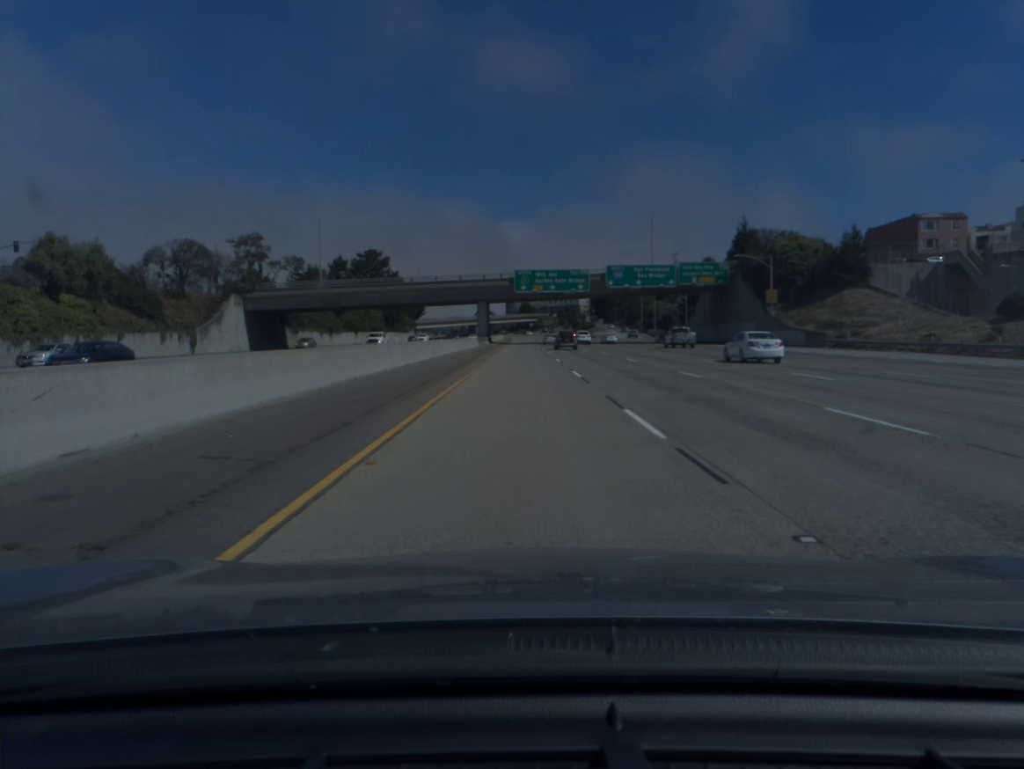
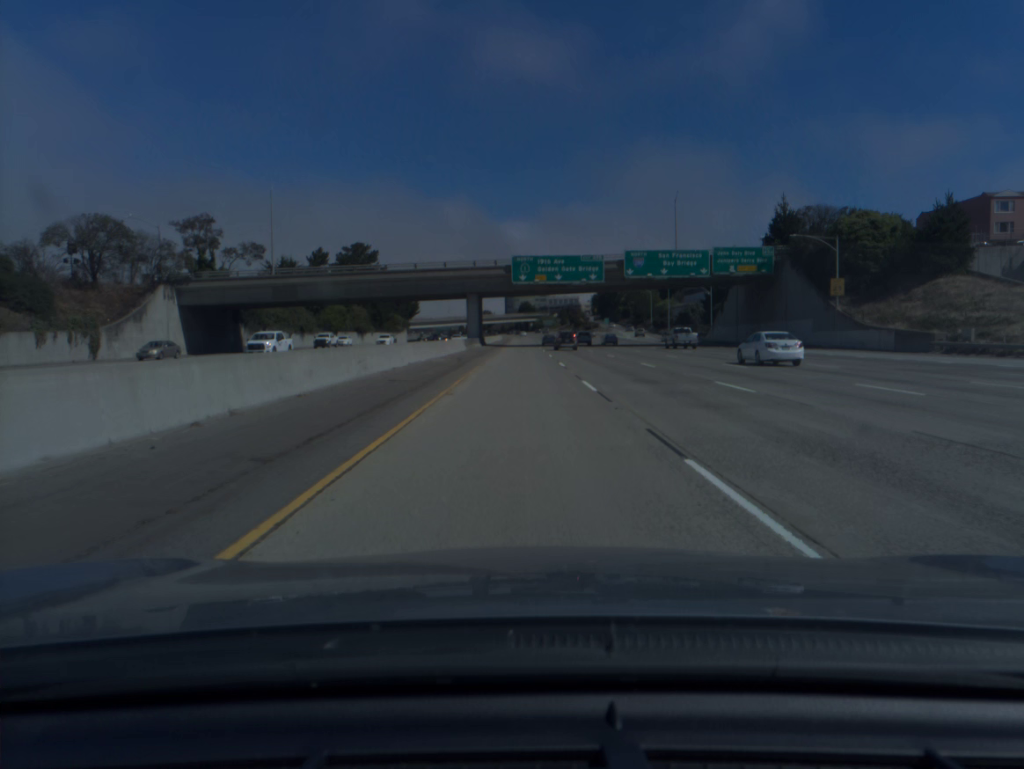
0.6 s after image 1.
(0.0, +20.2) m; 0°
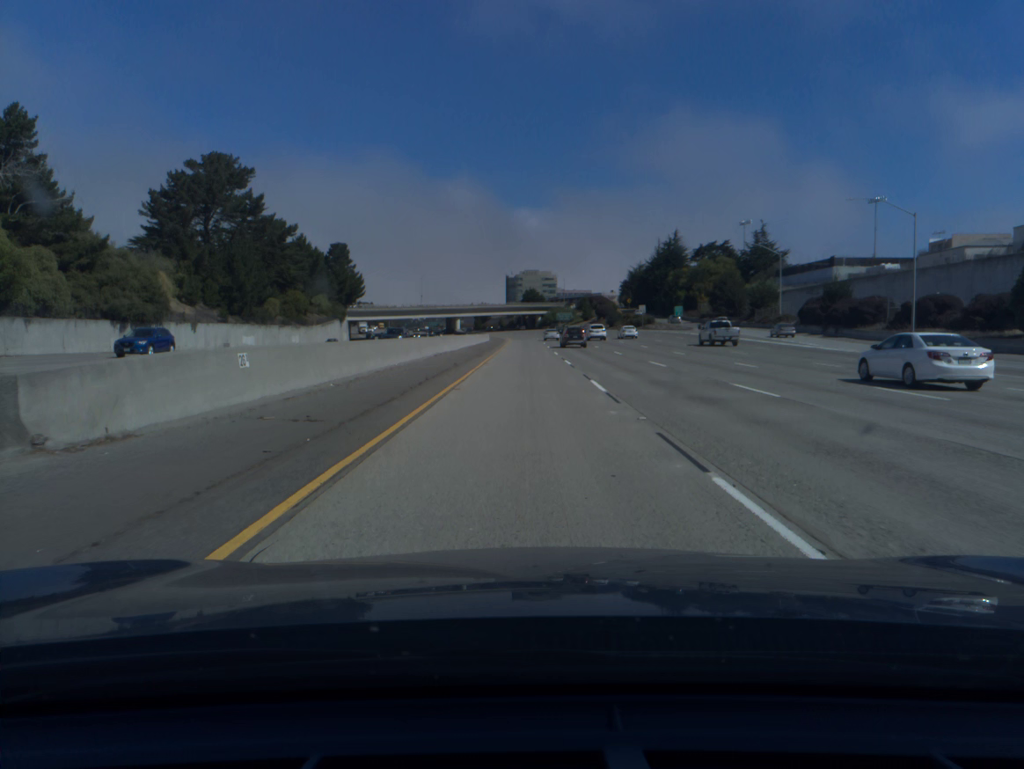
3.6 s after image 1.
(-0.3, +100.7) m; 0°
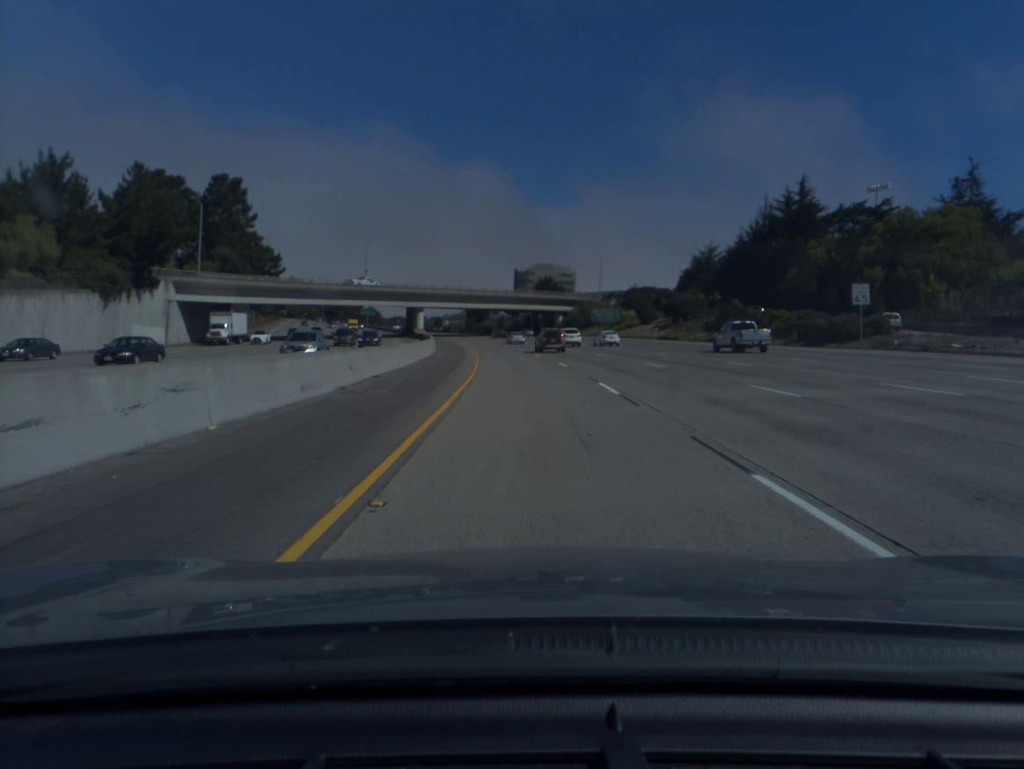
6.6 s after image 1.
(-0.2, +100.2) m; -1°
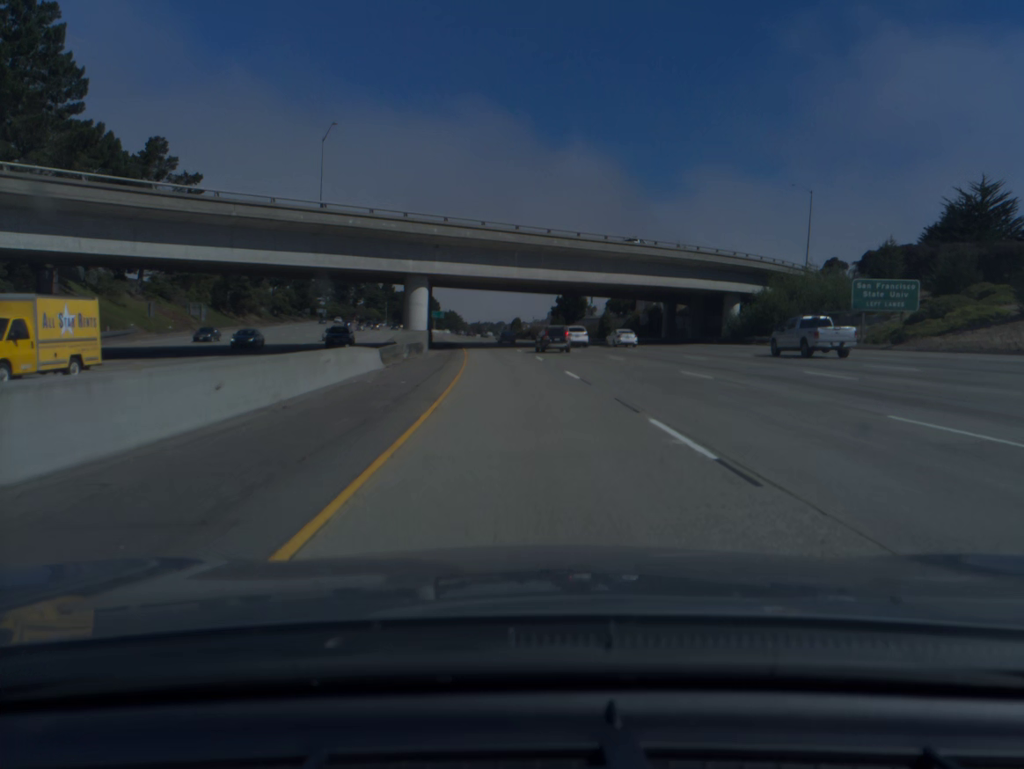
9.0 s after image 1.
(-3.9, +79.8) m; -6°
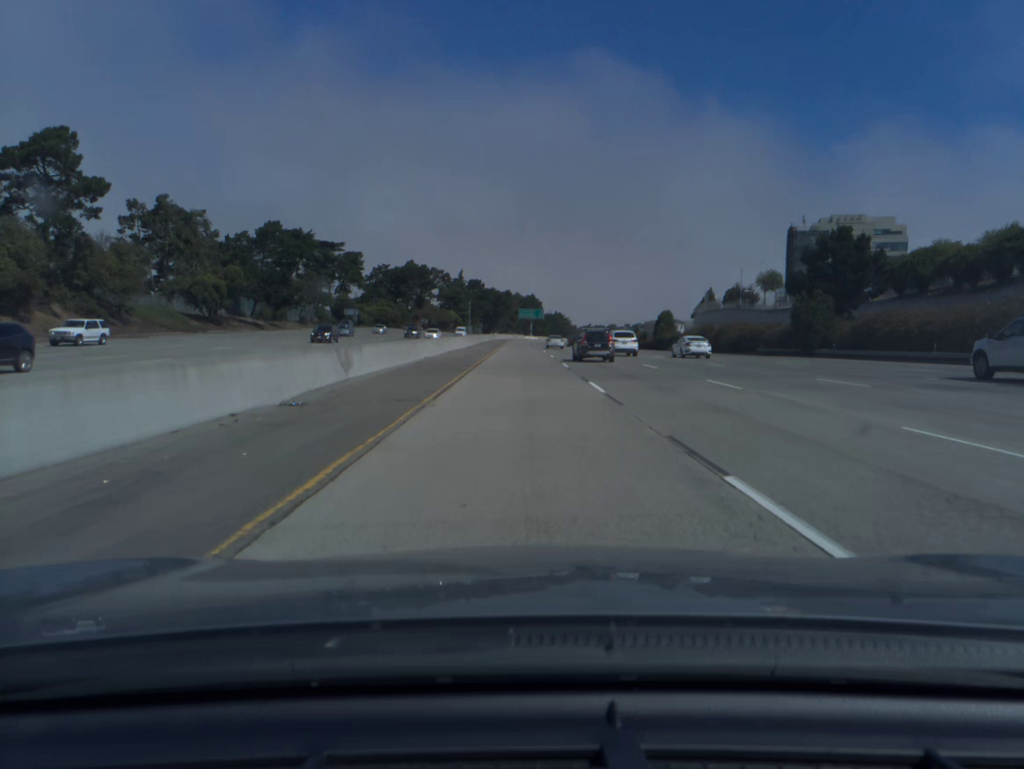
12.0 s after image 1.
(-7.8, +99.4) m; -8°
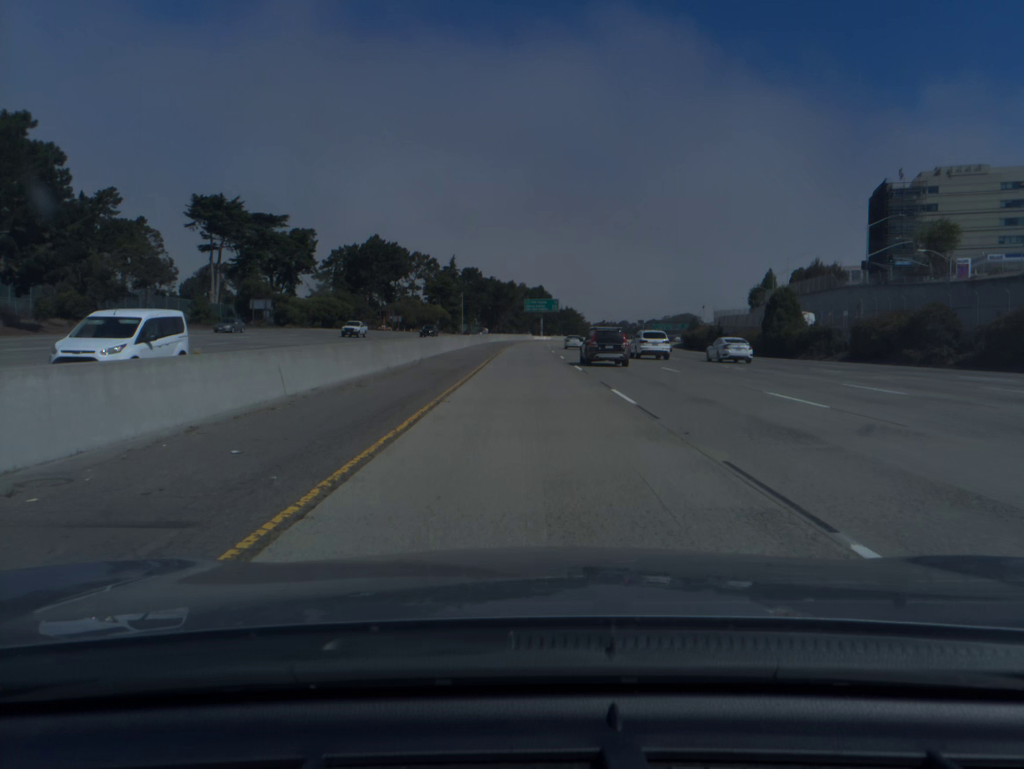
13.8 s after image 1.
(-0.5, +59.8) m; -1°
